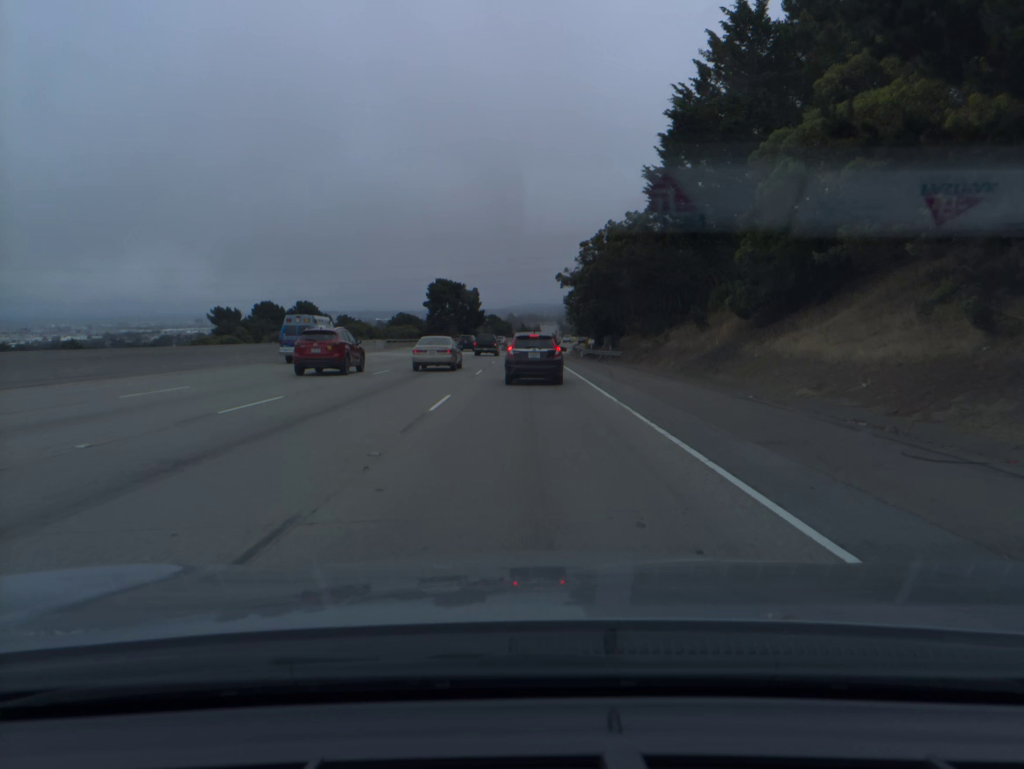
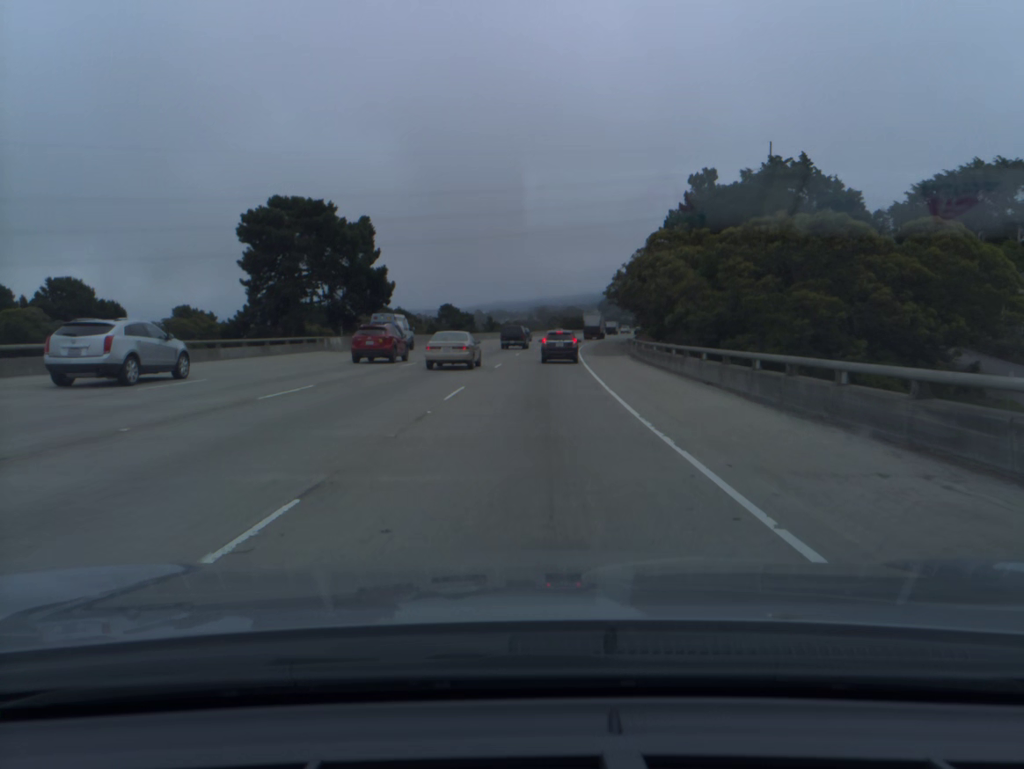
(+0.8, +86.5) m; +2°
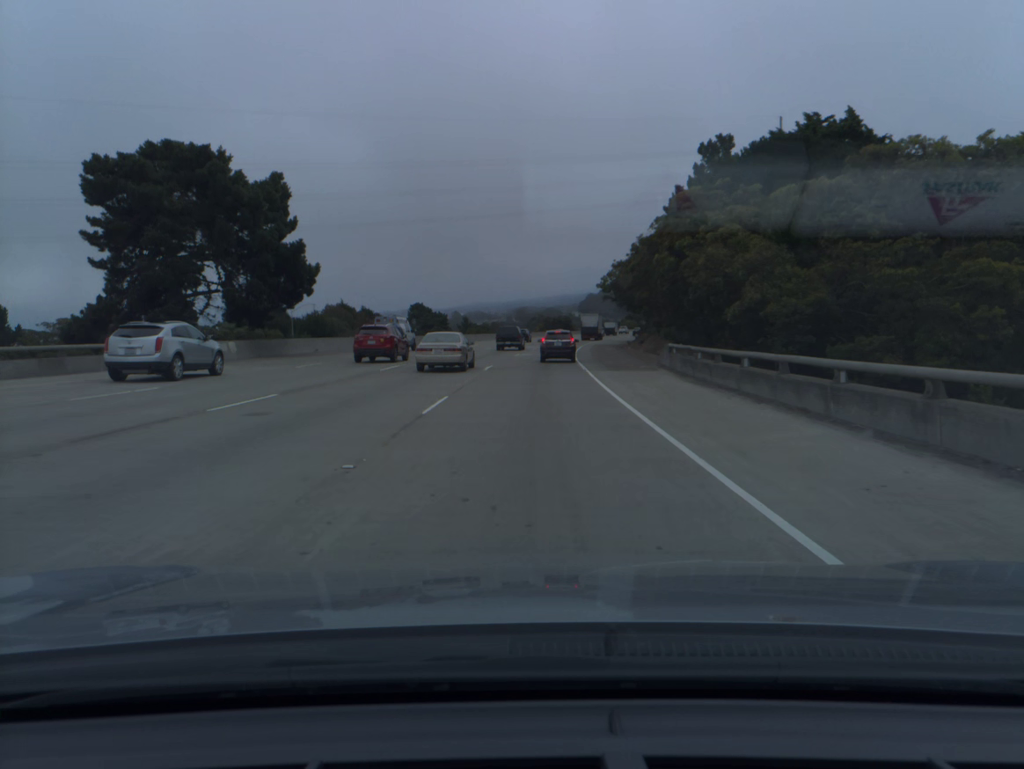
(+0.3, +17.2) m; +2°
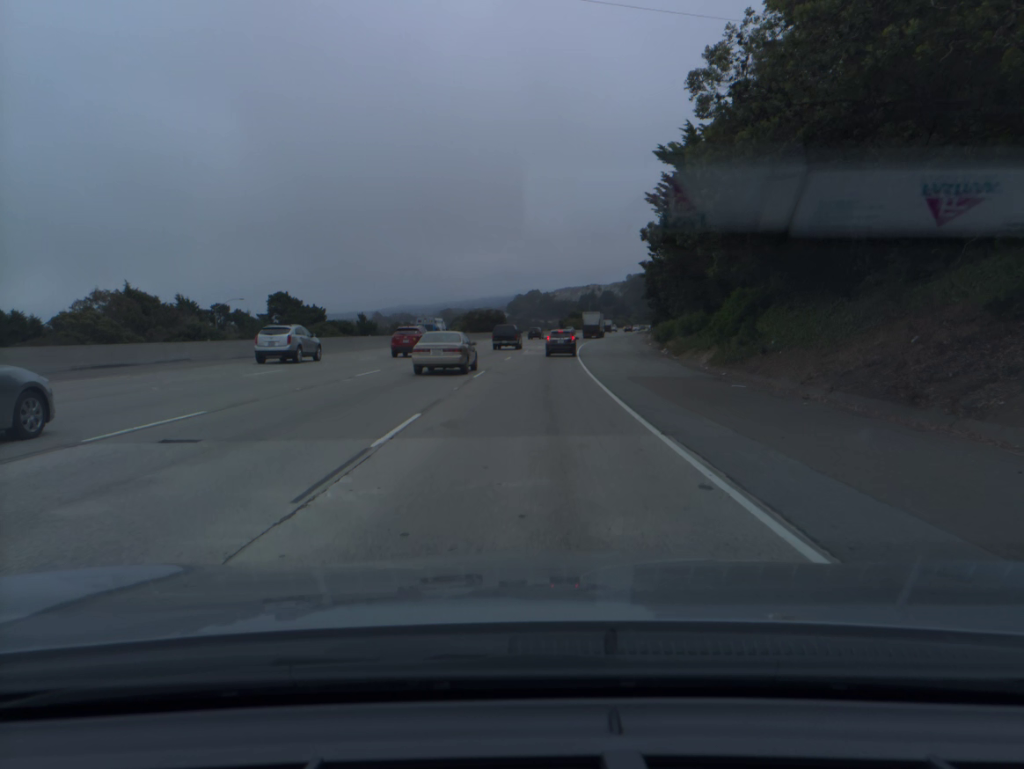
(+2.9, +67.5) m; +5°
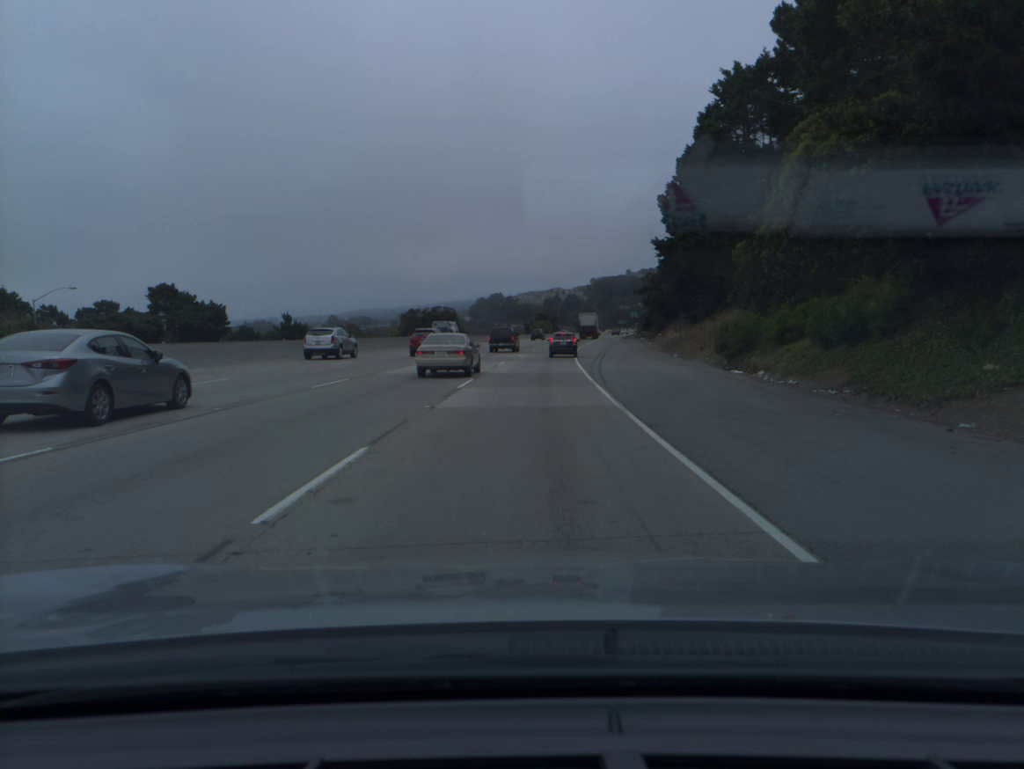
(+0.8, +33.1) m; +3°
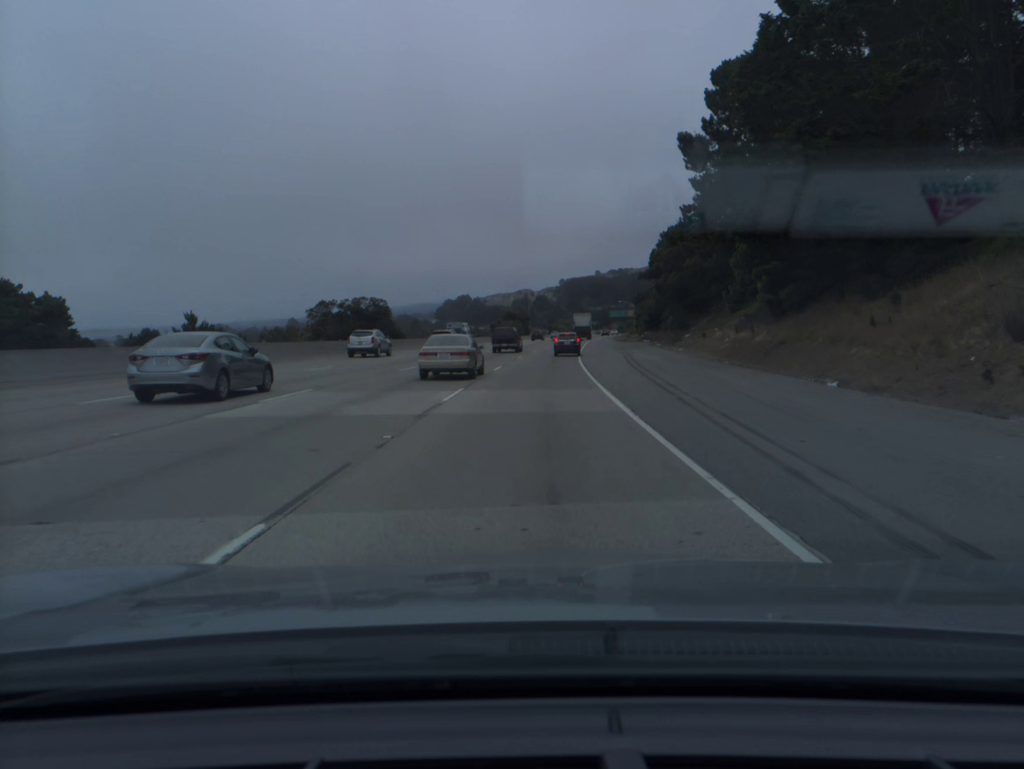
(+0.7, +33.2) m; +2°
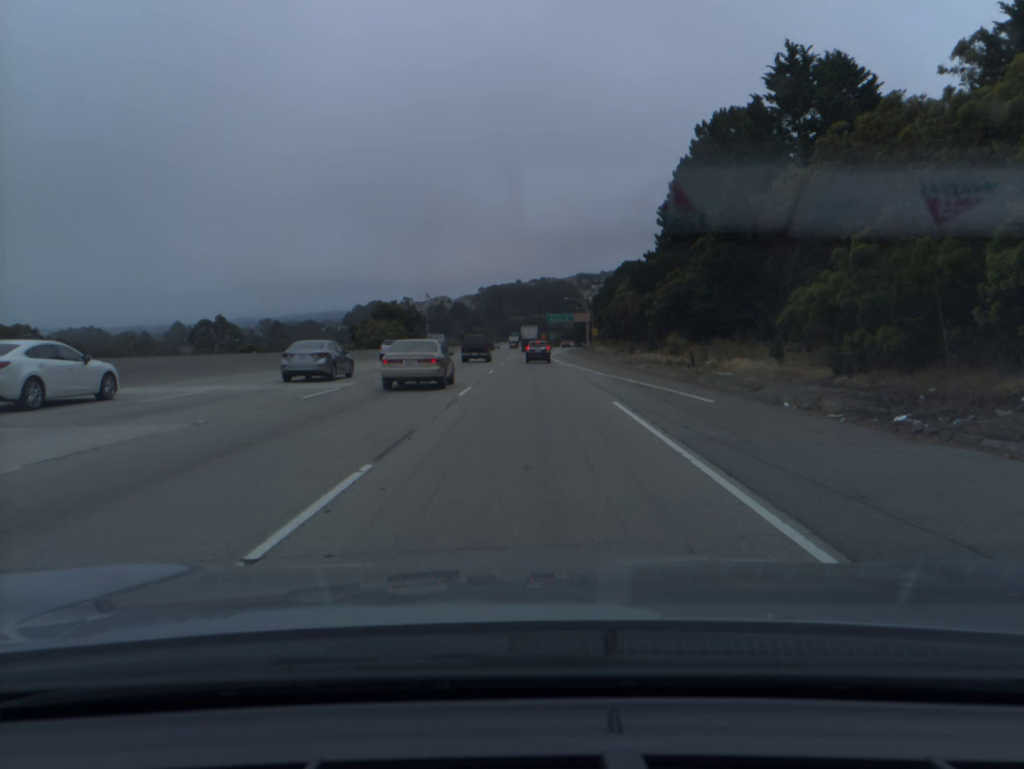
(+4.7, +84.3) m; +6°
